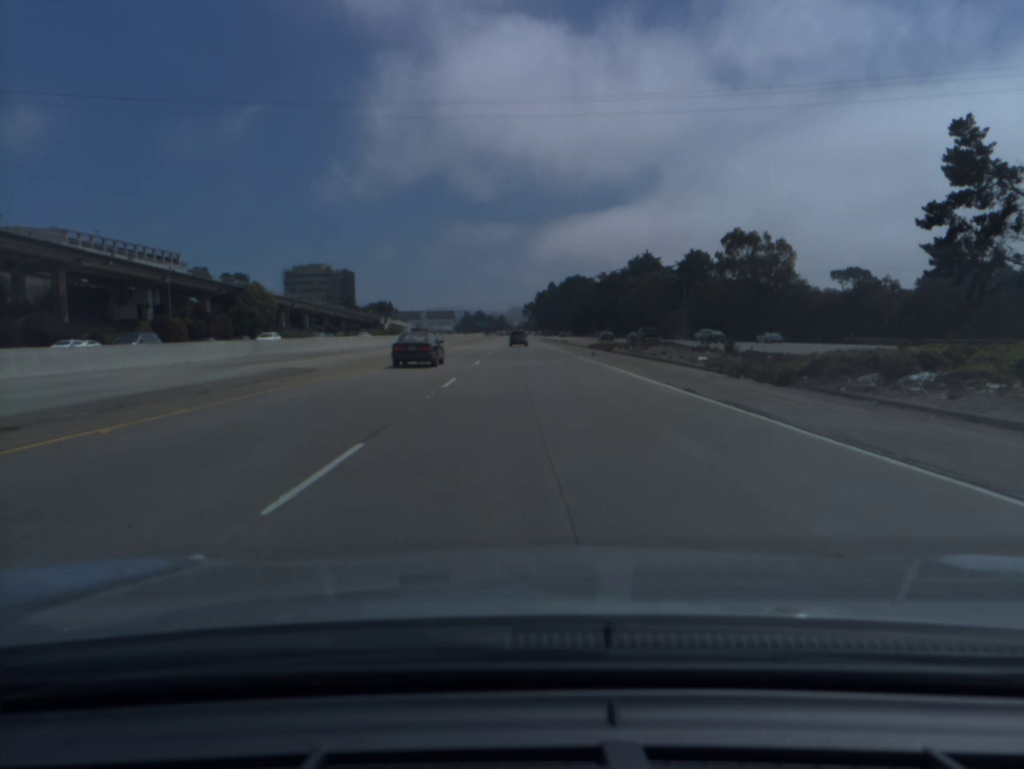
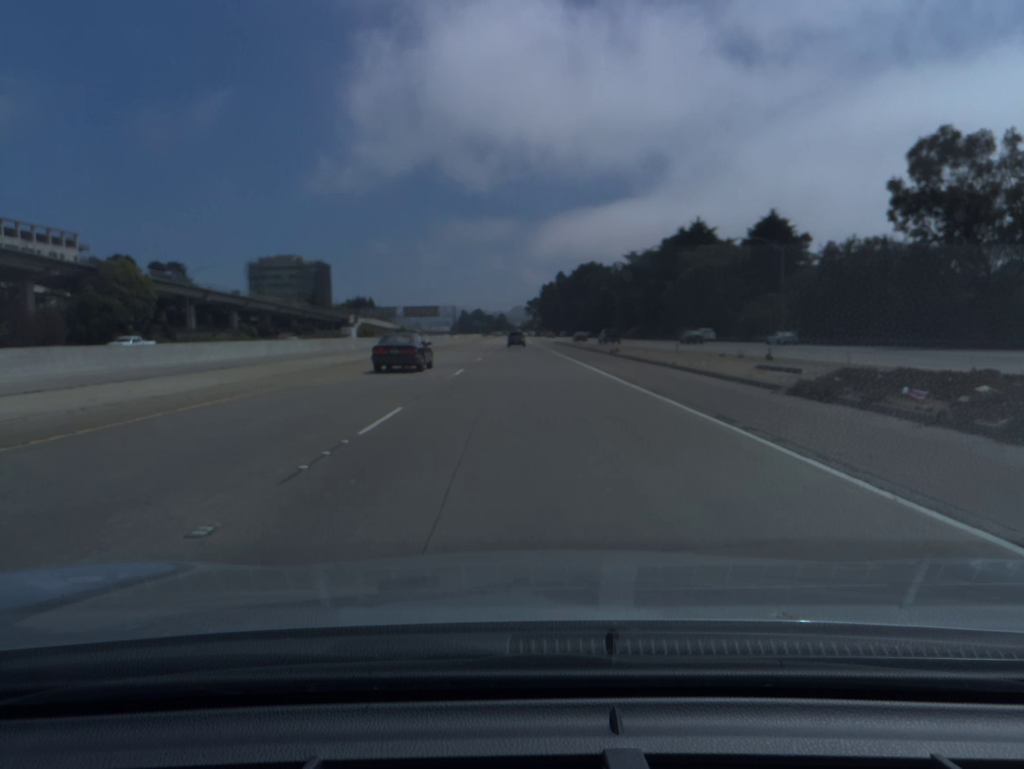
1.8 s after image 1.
(-0.1, +52.6) m; 0°
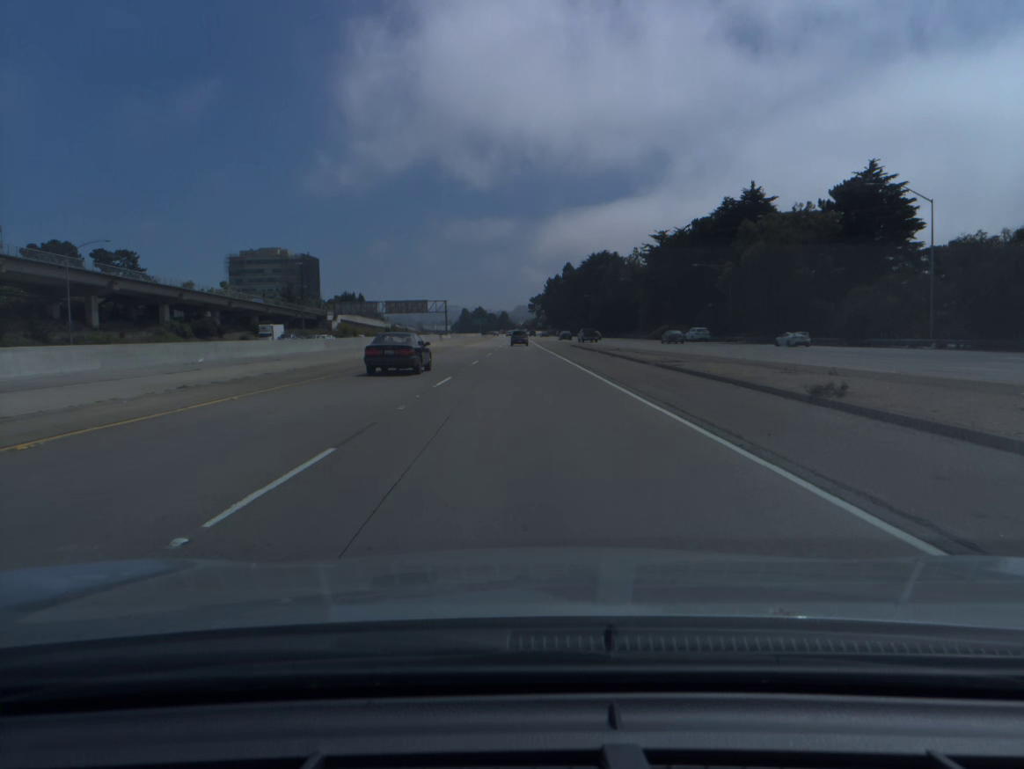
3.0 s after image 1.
(-0.1, +35.3) m; 0°
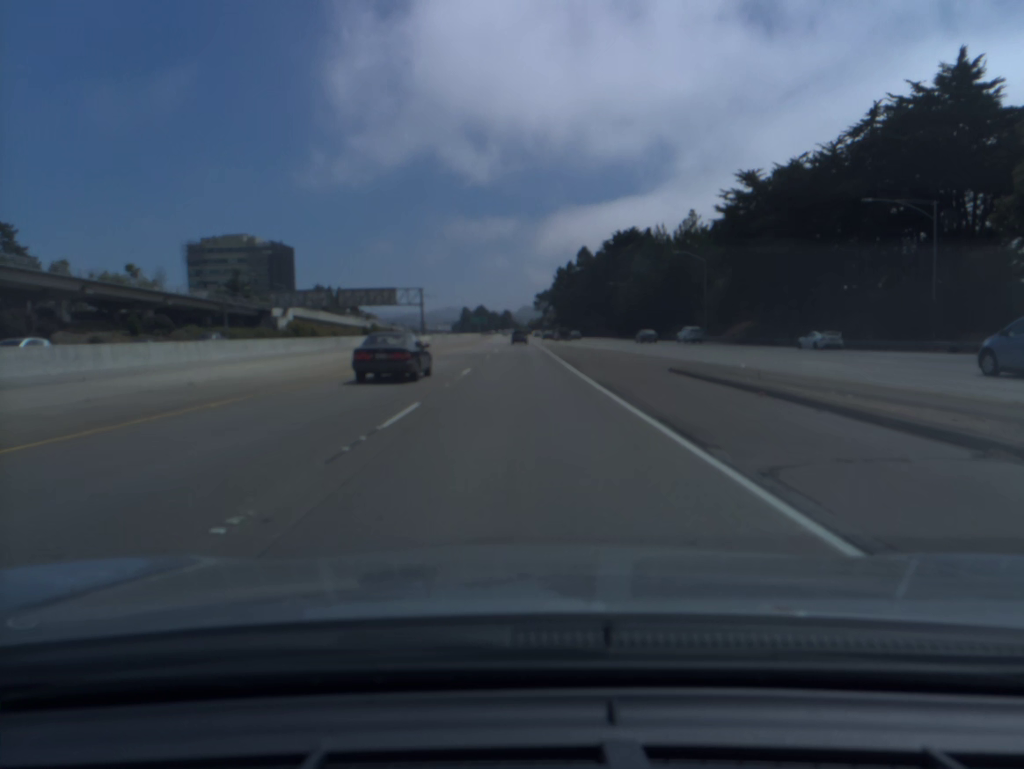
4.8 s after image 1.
(-0.2, +52.9) m; 0°
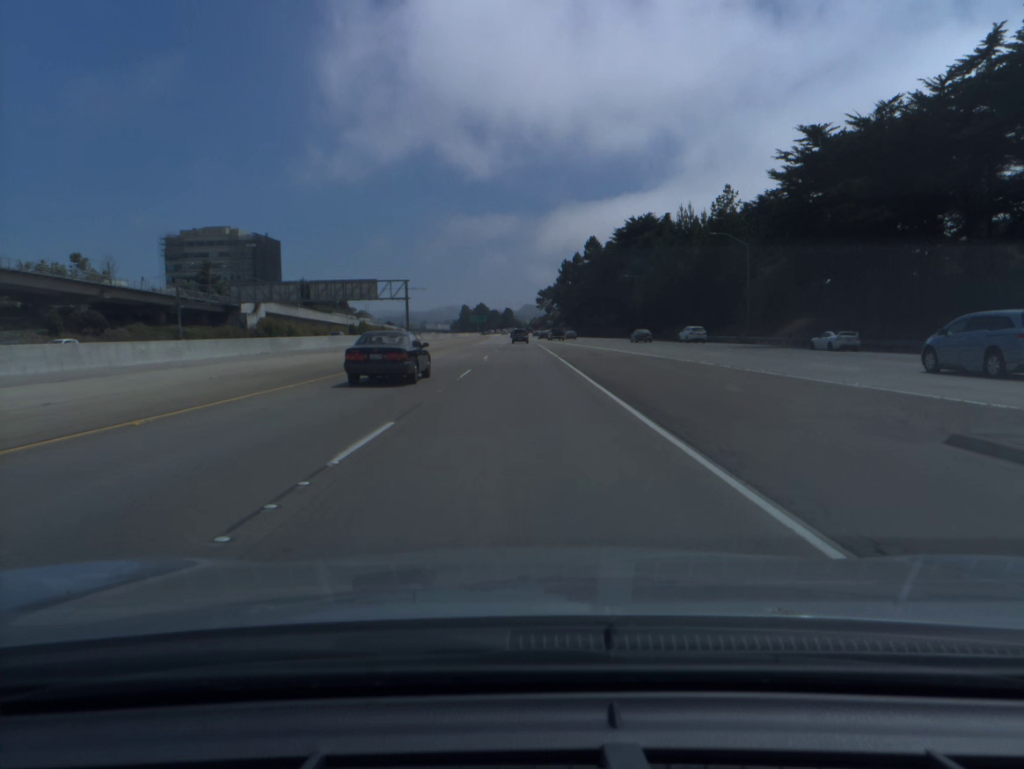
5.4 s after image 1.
(0.0, +17.6) m; 0°
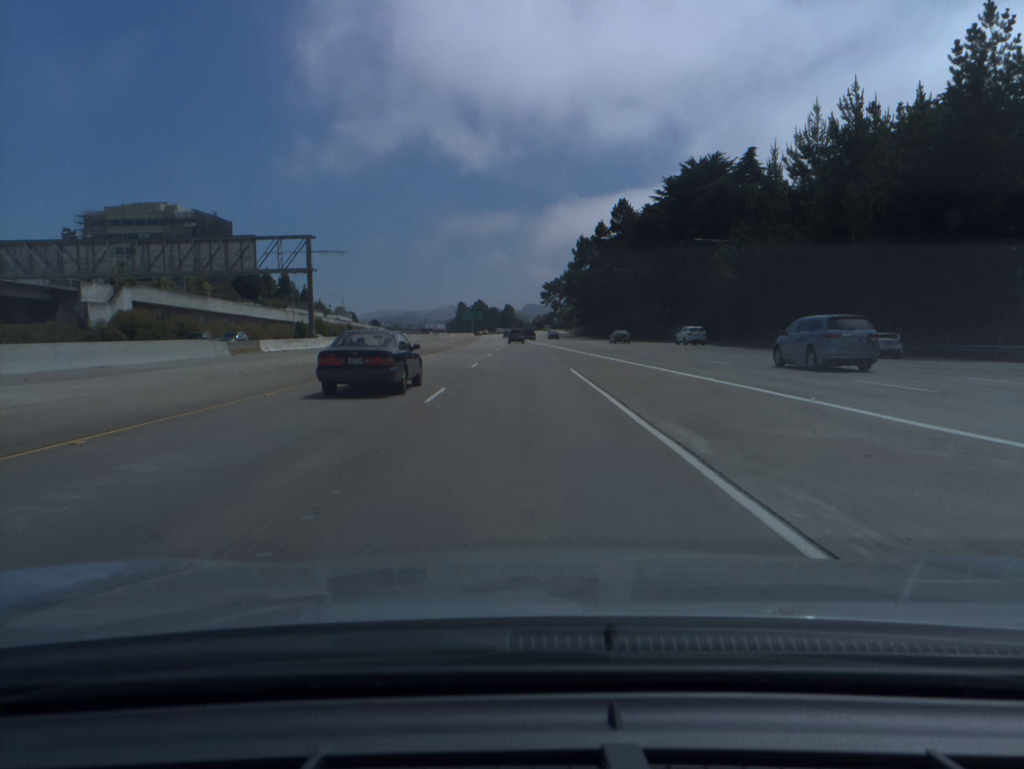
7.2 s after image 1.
(-0.1, +52.9) m; 0°
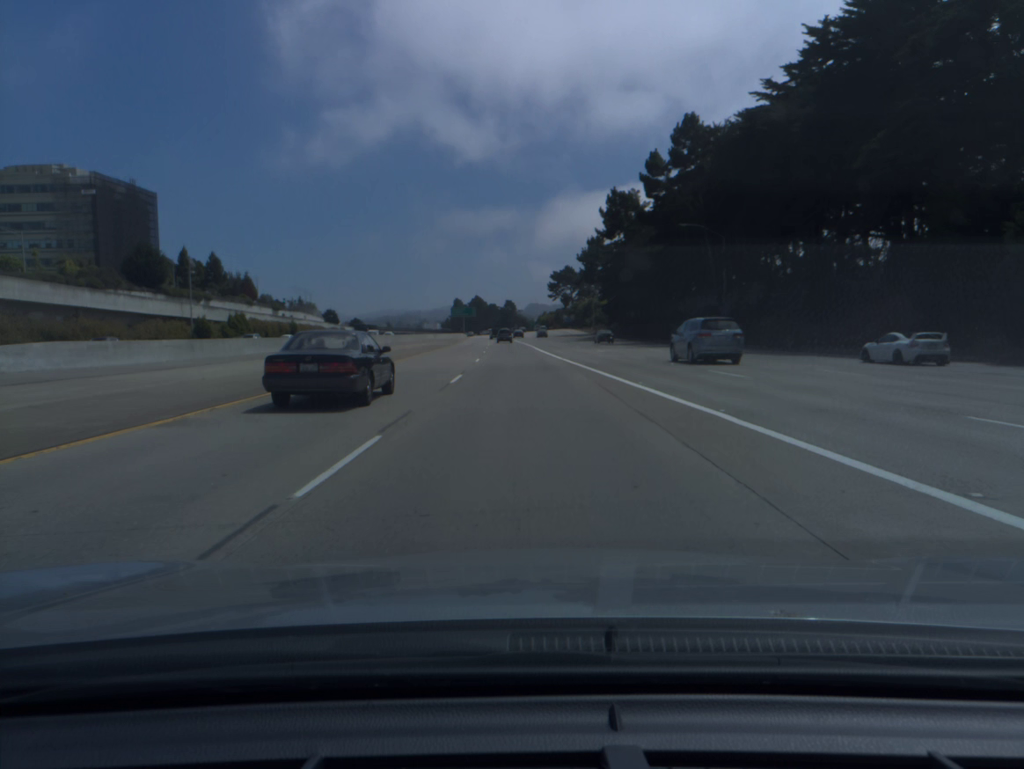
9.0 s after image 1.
(-0.1, +52.8) m; 0°
